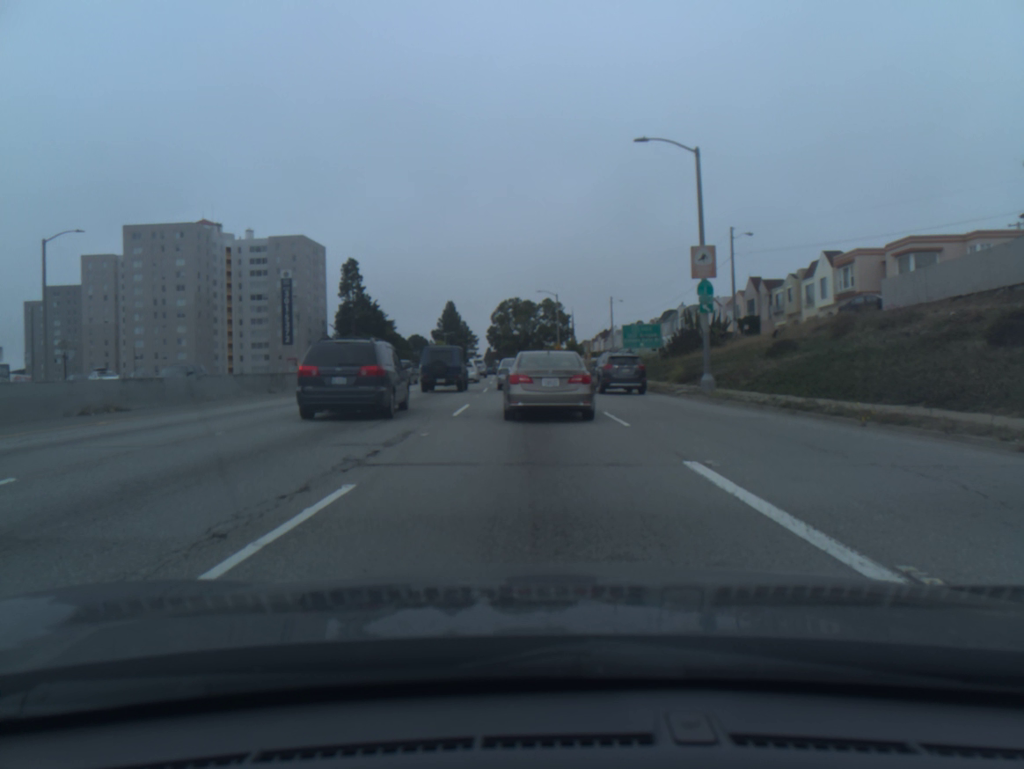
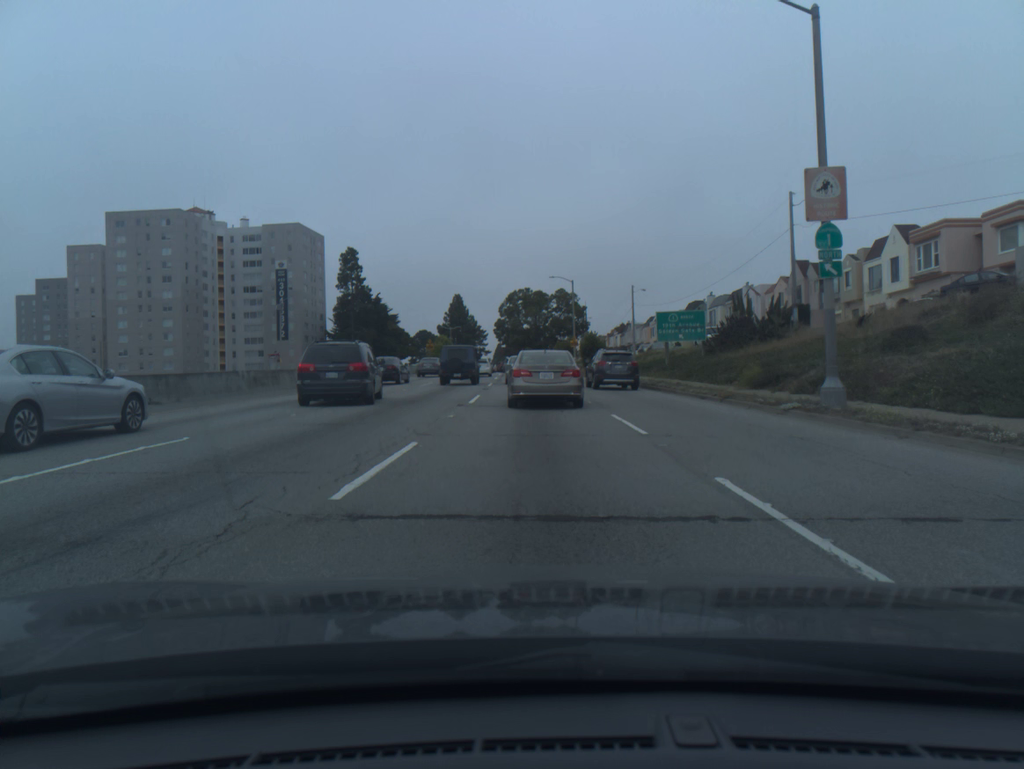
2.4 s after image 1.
(+0.1, +10.8) m; 0°
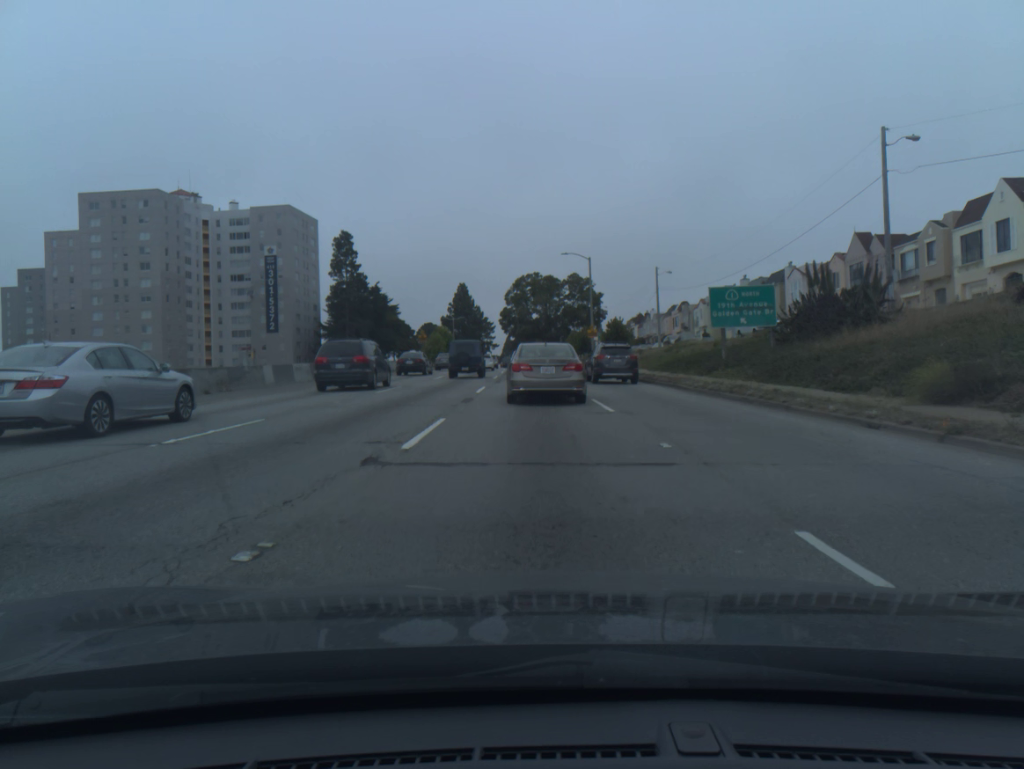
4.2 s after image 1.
(0.0, +11.7) m; -1°
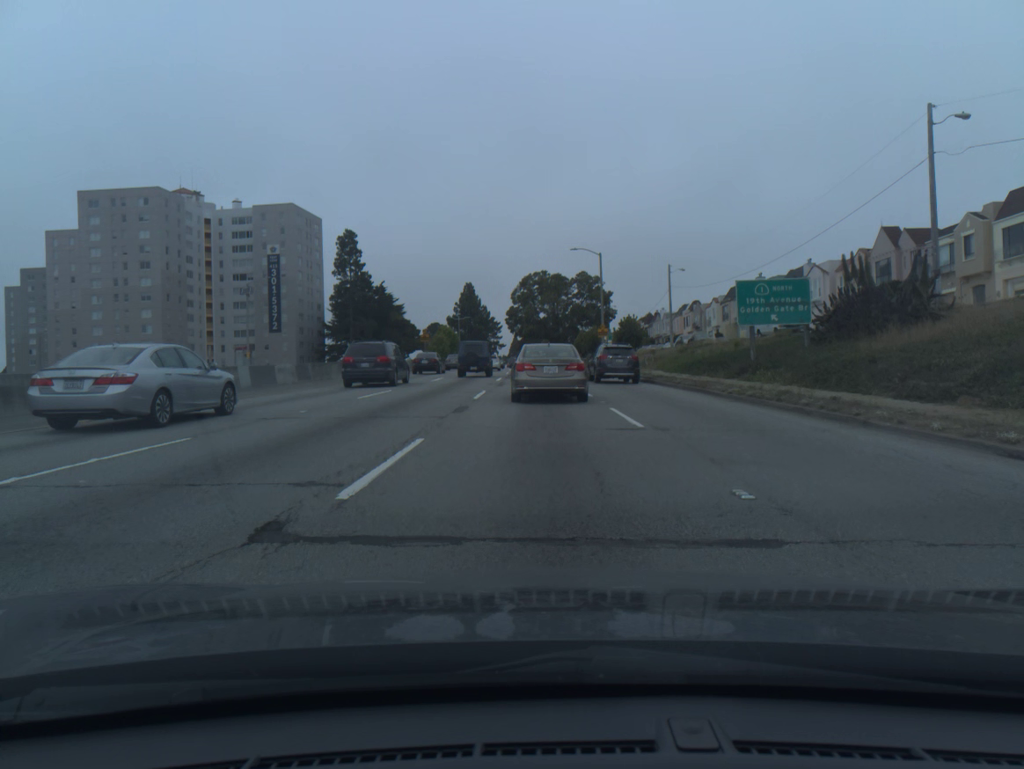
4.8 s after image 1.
(0.0, +3.6) m; -1°
